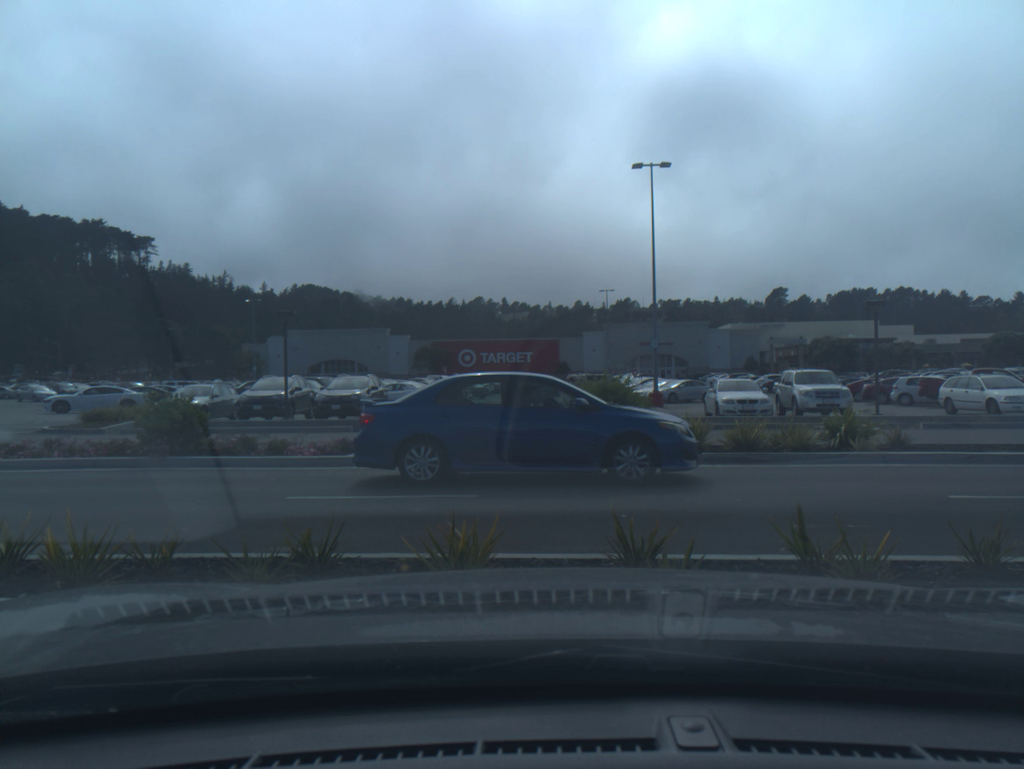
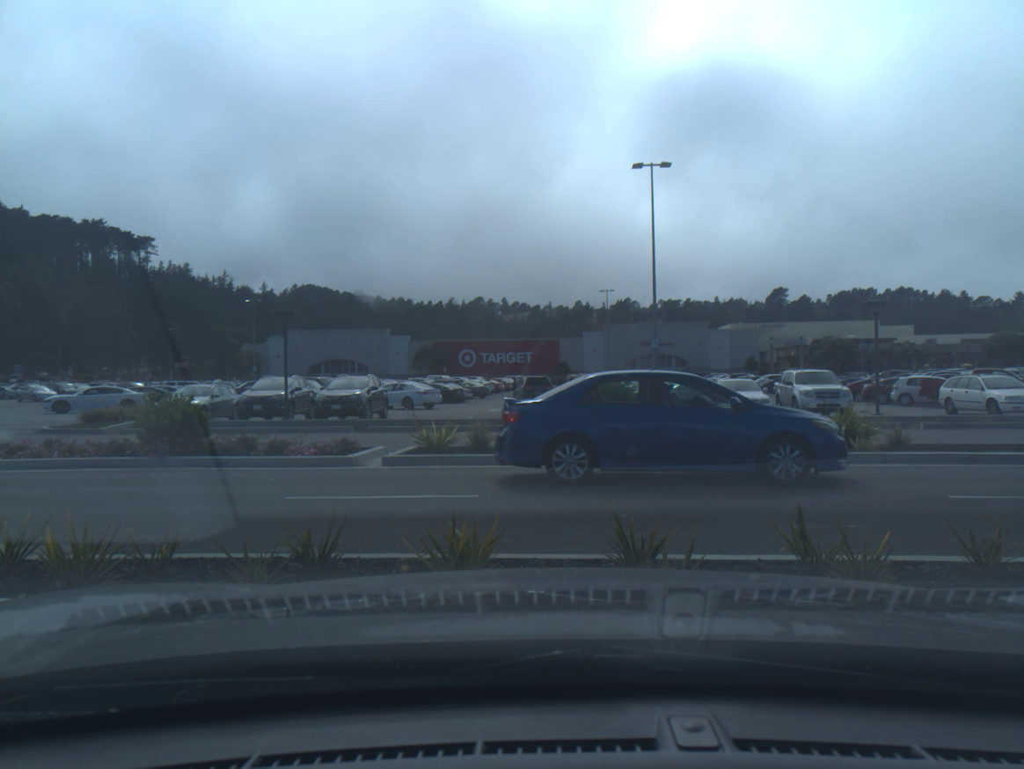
(0.0, 0.0) m; 0°
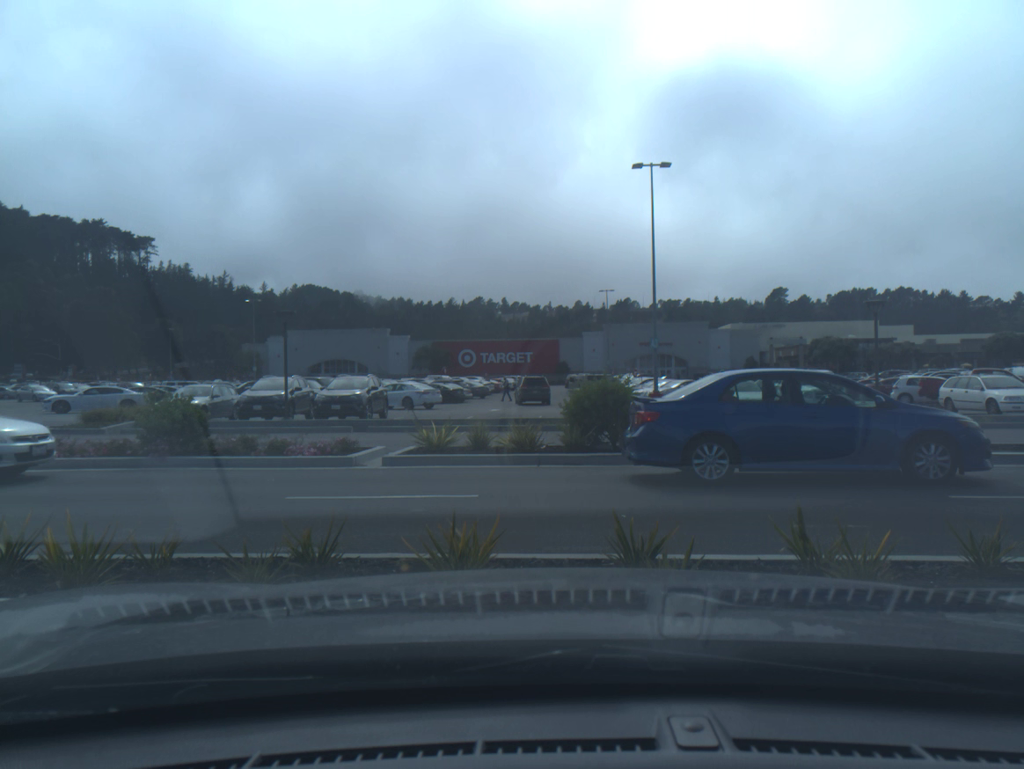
(0.0, 0.0) m; 0°
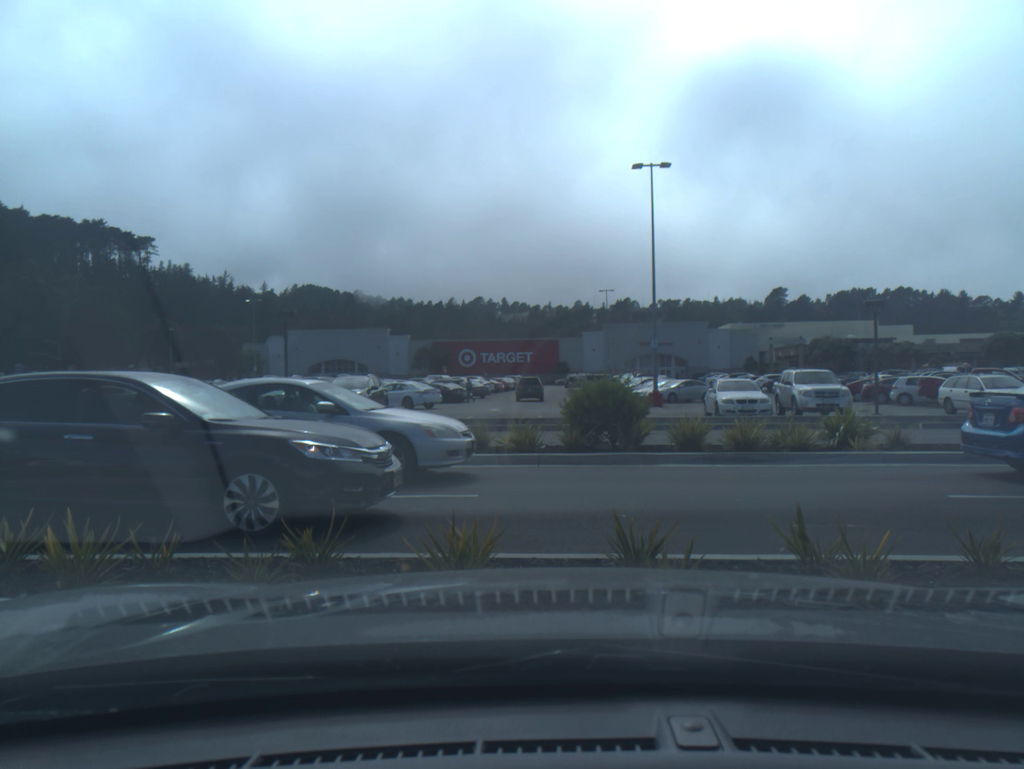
(0.0, 0.0) m; 0°
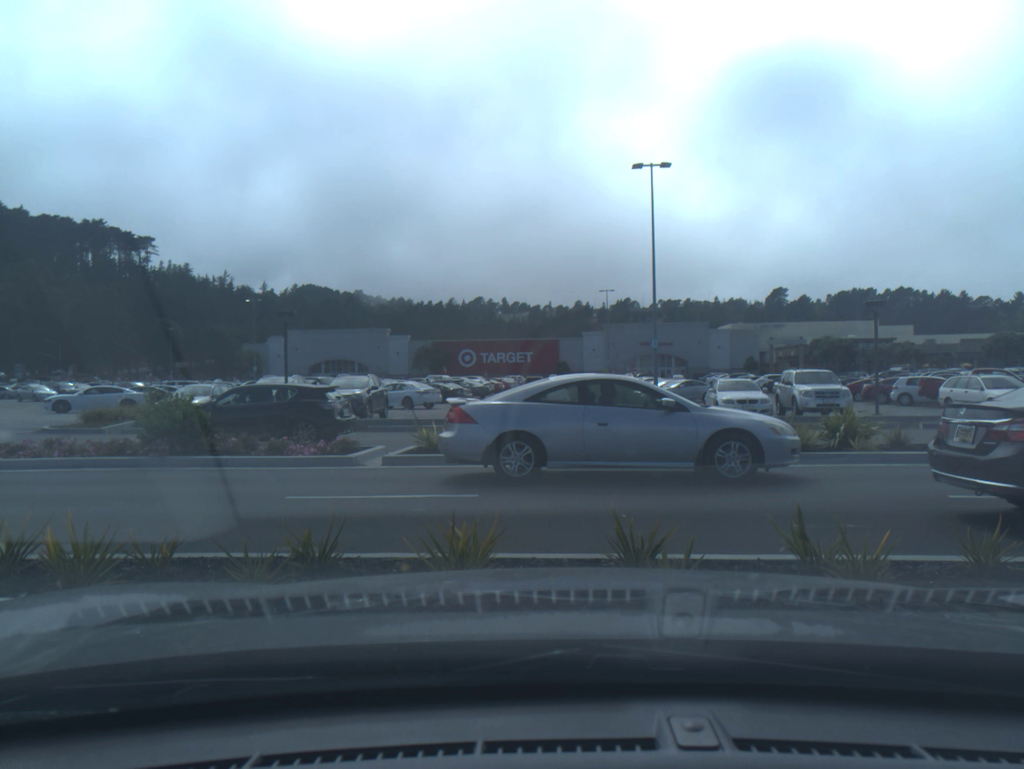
(0.0, 0.0) m; 0°
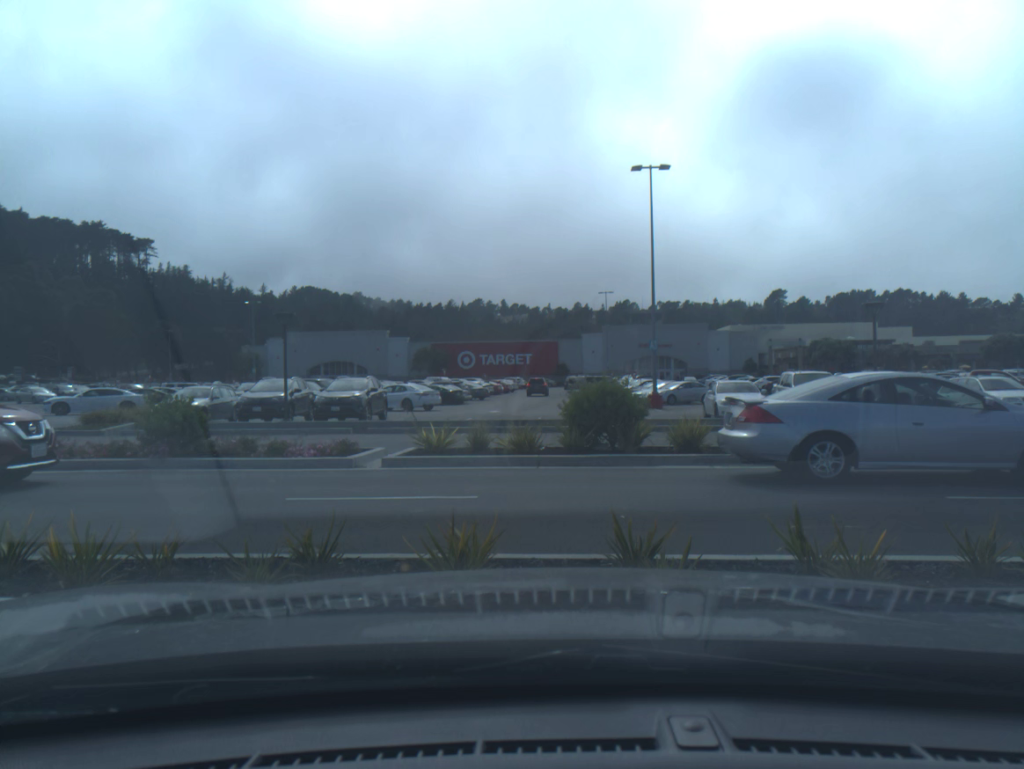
(0.0, 0.0) m; 0°
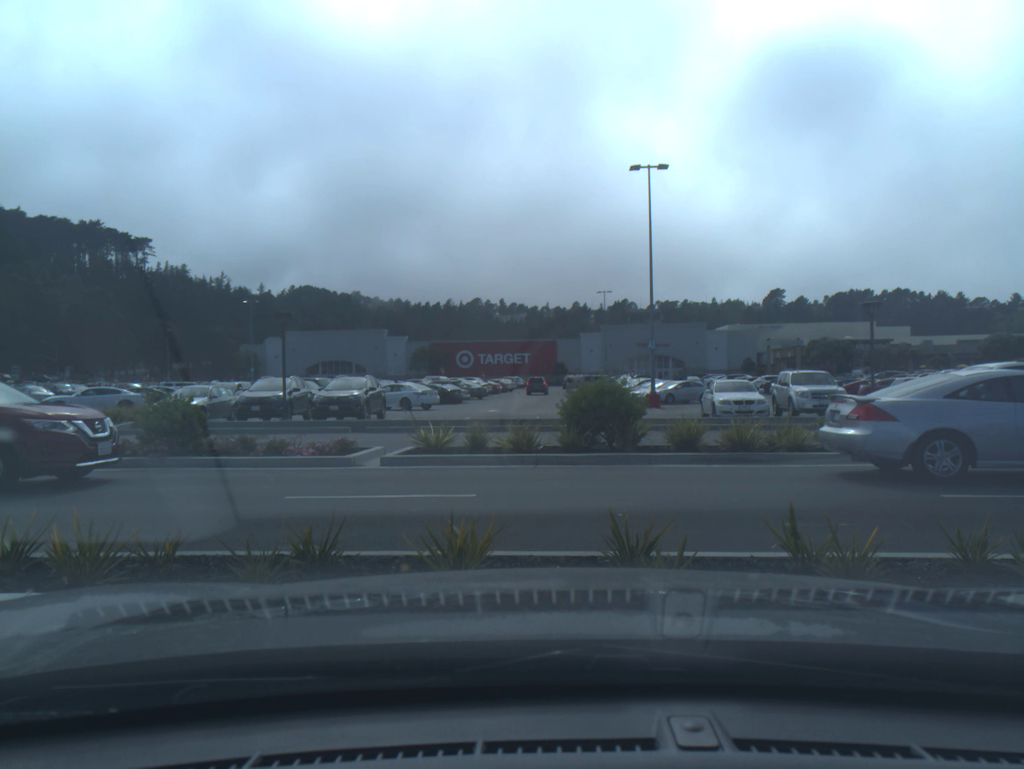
(0.0, 0.0) m; 0°
